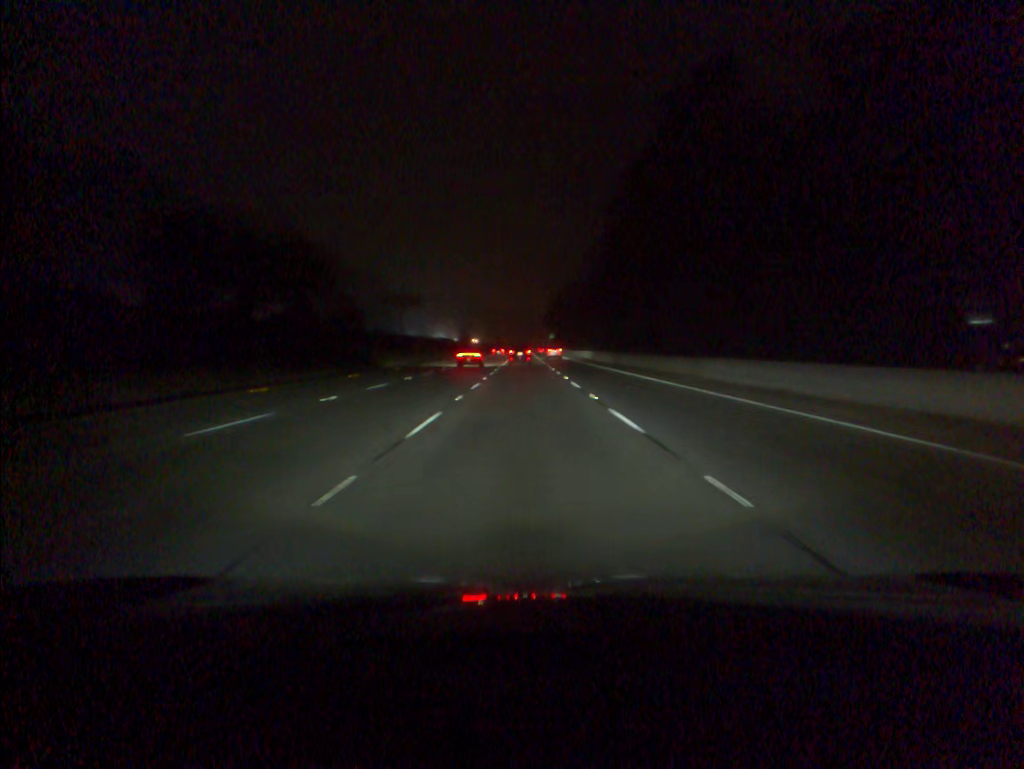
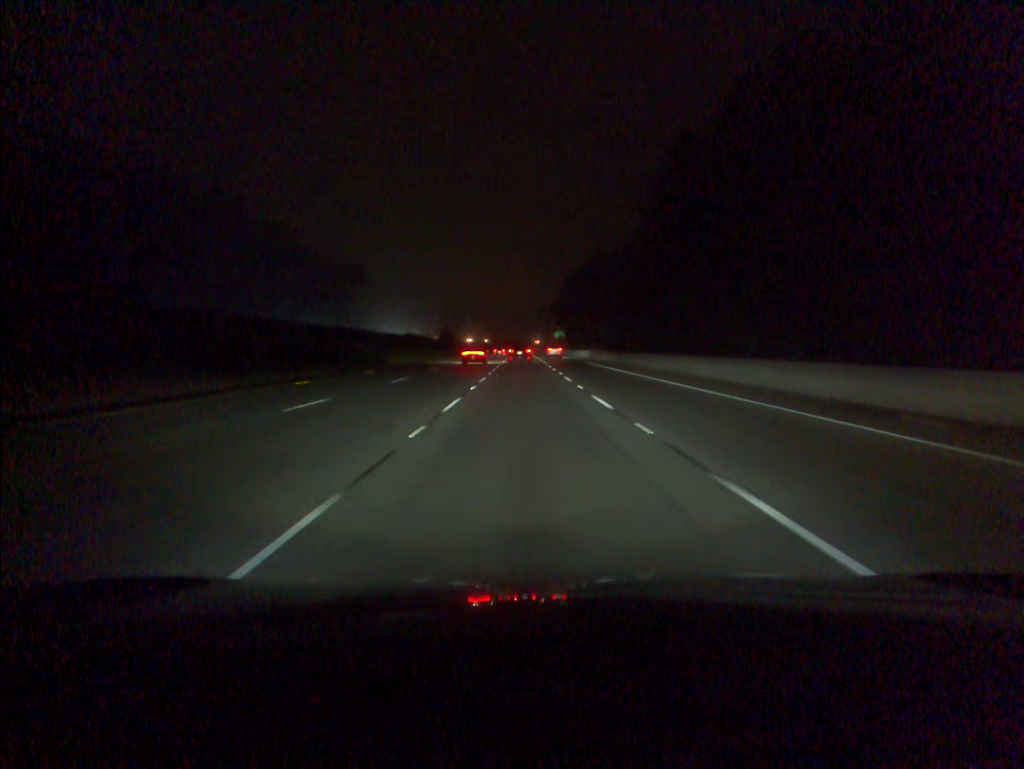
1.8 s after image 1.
(0.0, +53.4) m; 0°
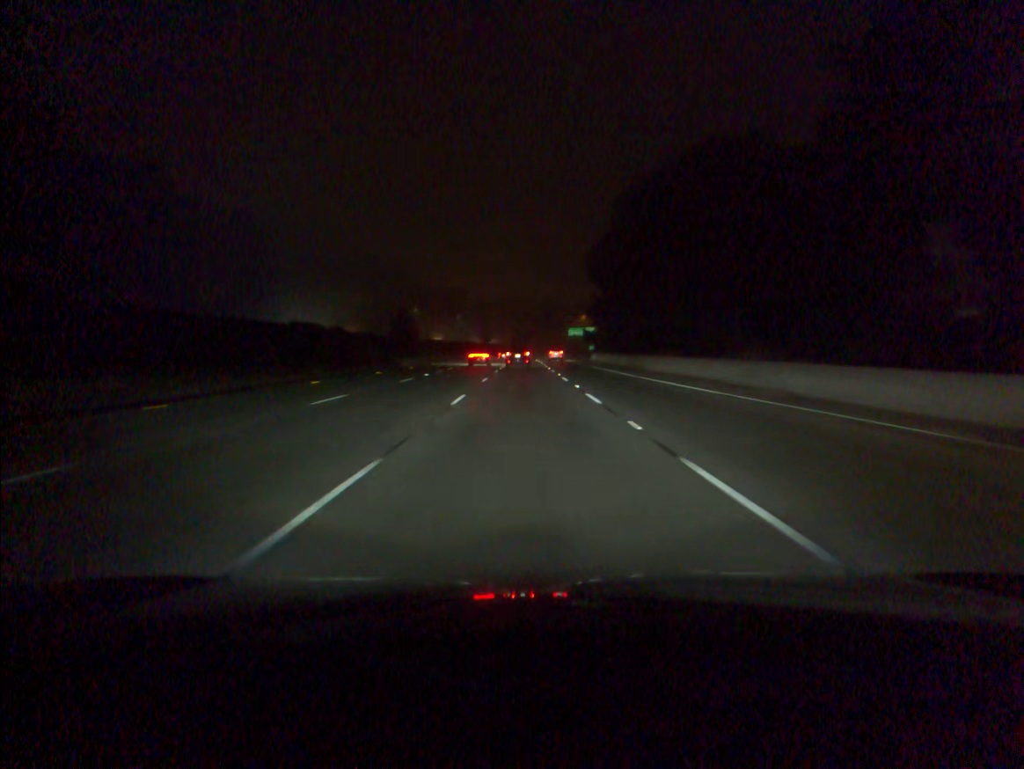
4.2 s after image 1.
(-0.1, +70.8) m; 0°
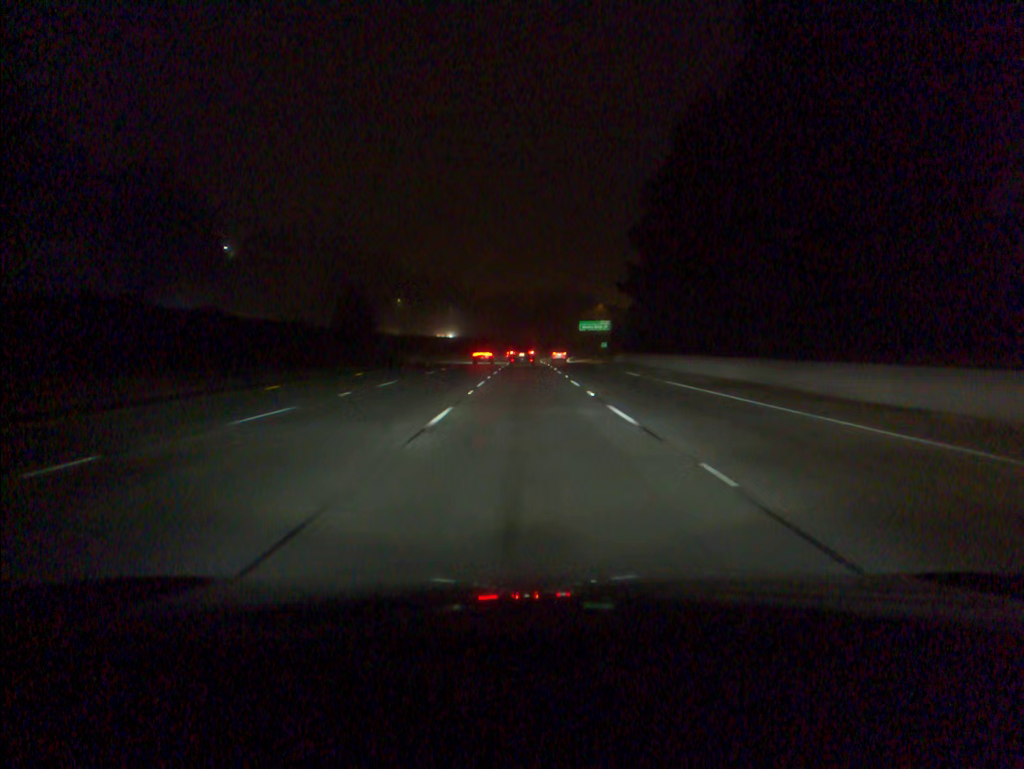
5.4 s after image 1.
(0.0, +35.1) m; 0°
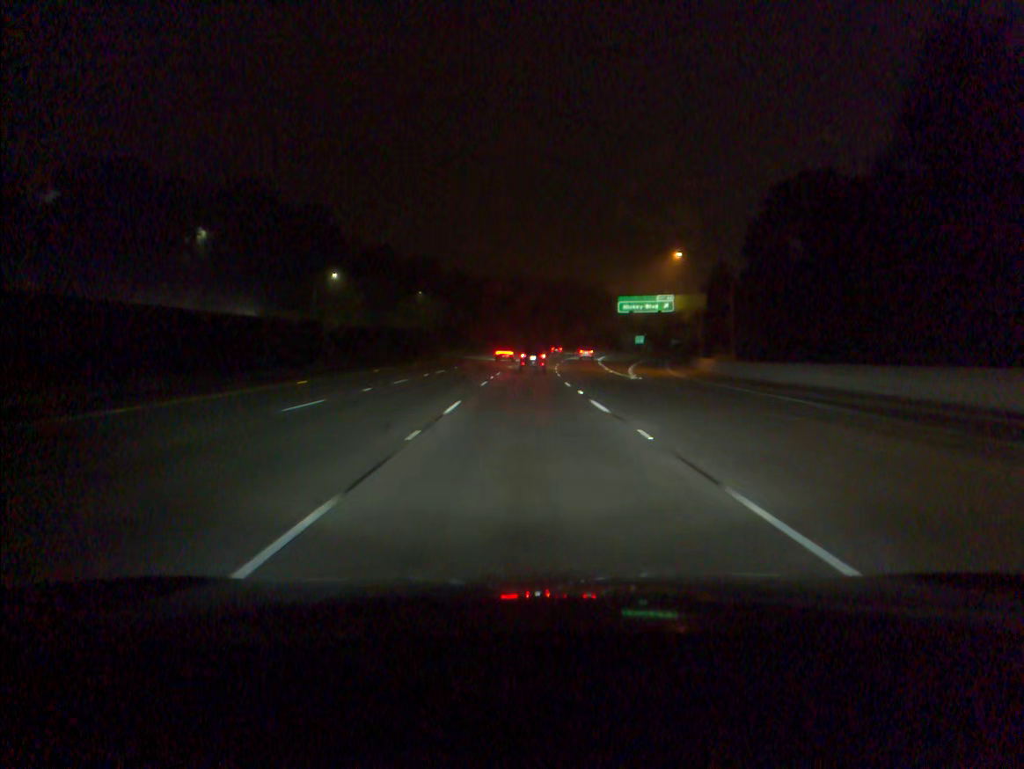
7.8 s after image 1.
(+0.2, +69.5) m; 0°
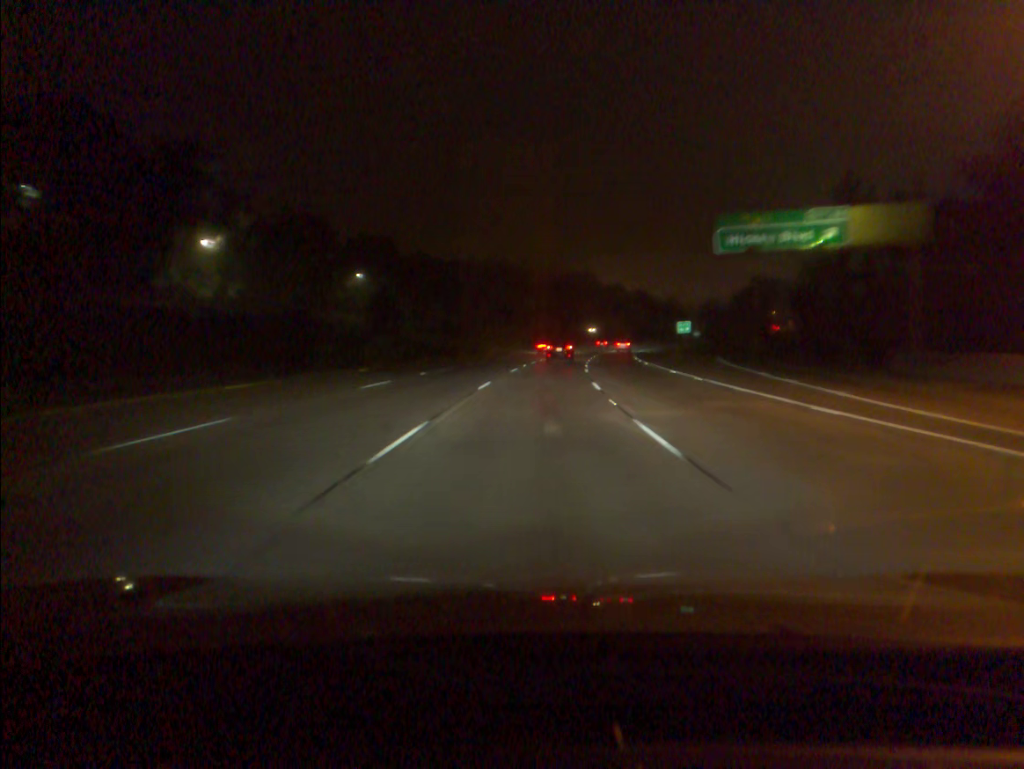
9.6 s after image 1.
(+0.4, +51.6) m; +1°
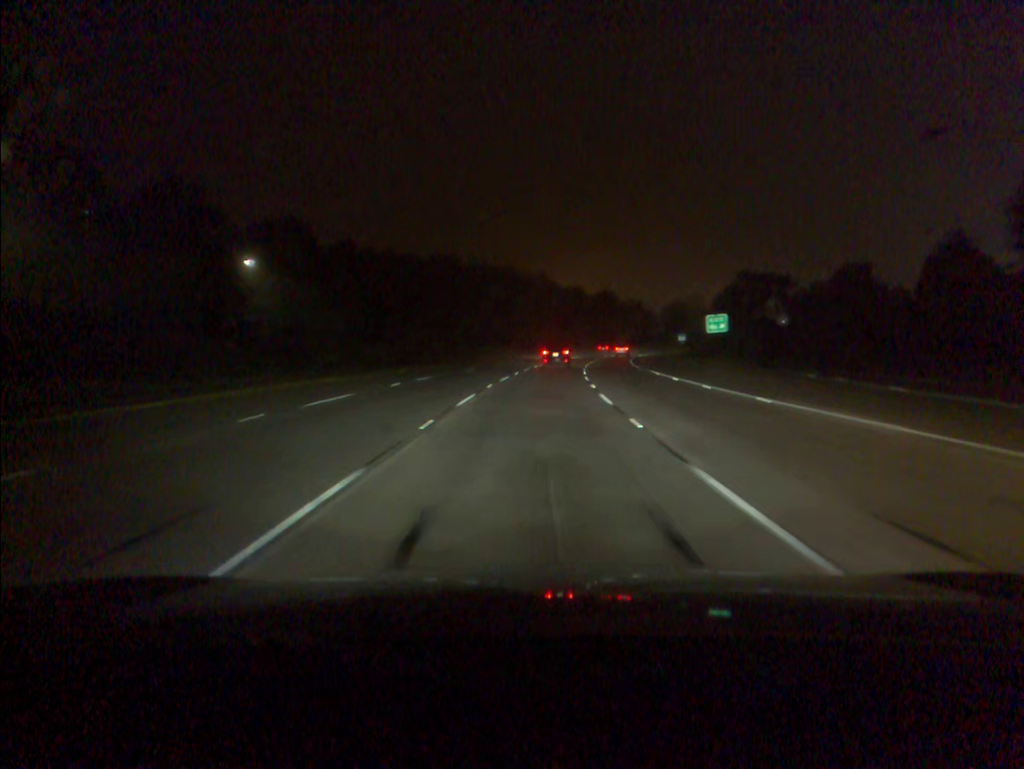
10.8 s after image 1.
(+0.9, +34.1) m; +3°
